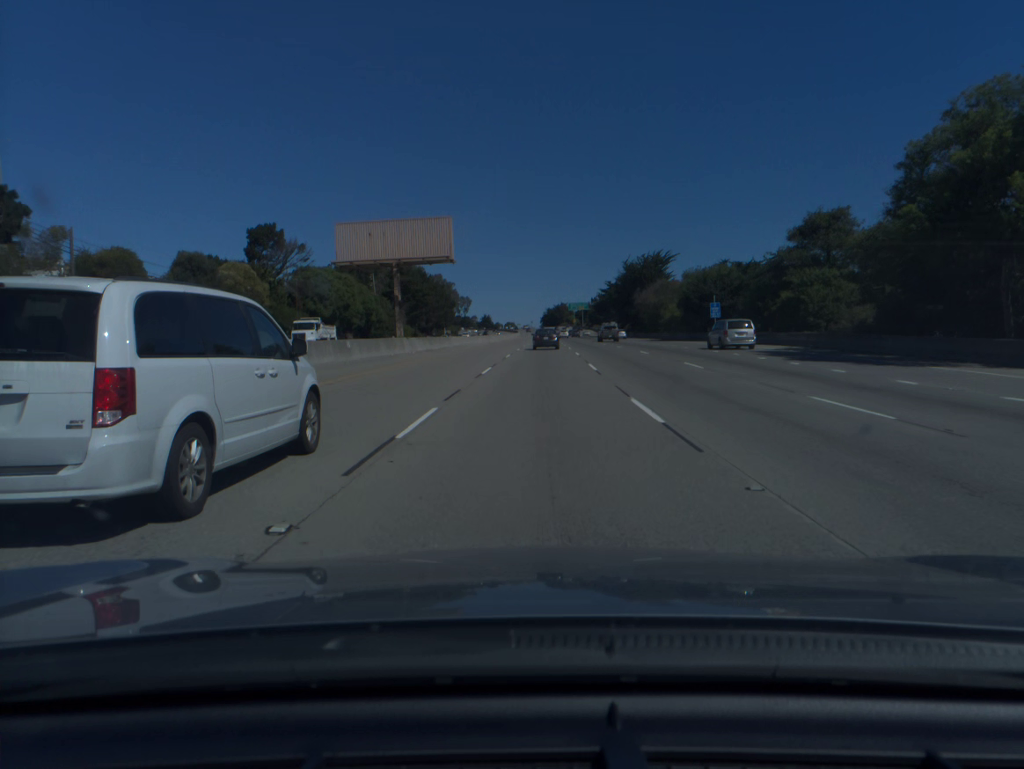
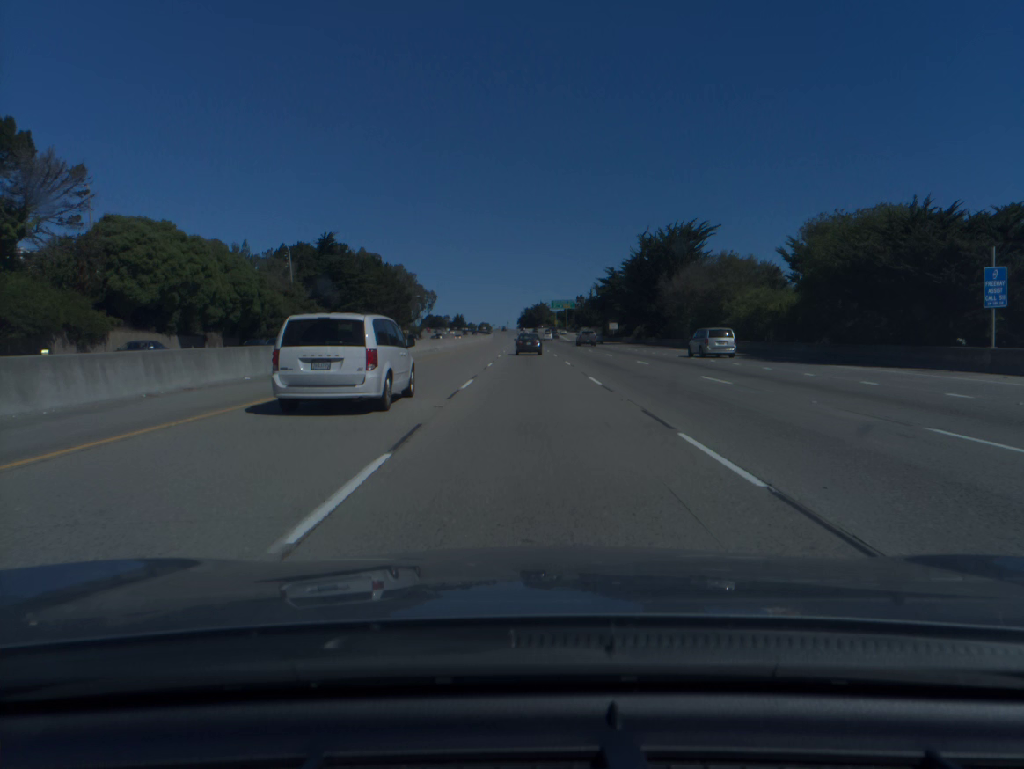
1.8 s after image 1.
(+0.9, +48.9) m; +2°
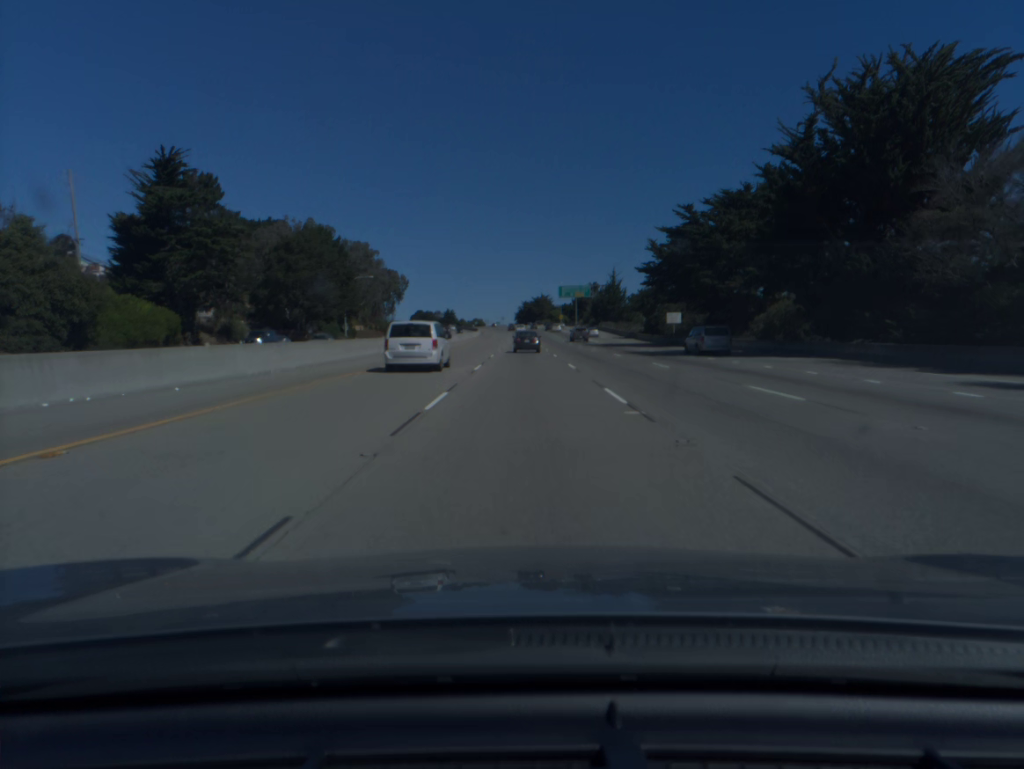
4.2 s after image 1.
(+0.1, +64.7) m; 0°
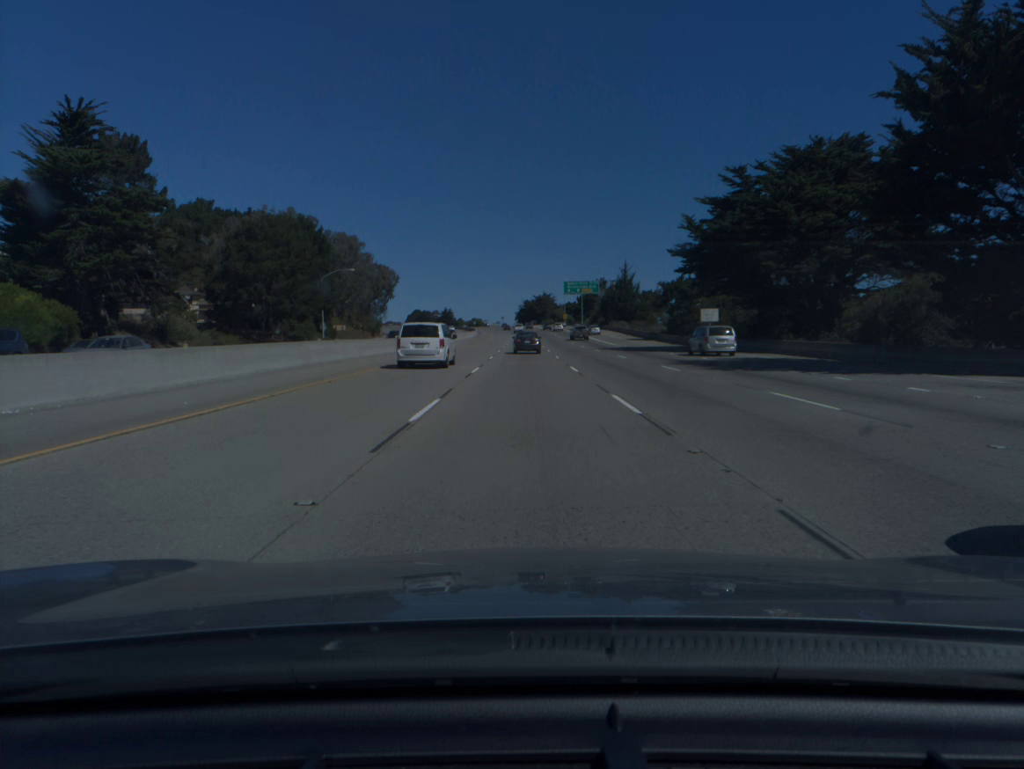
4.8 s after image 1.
(0.0, +16.1) m; 0°
